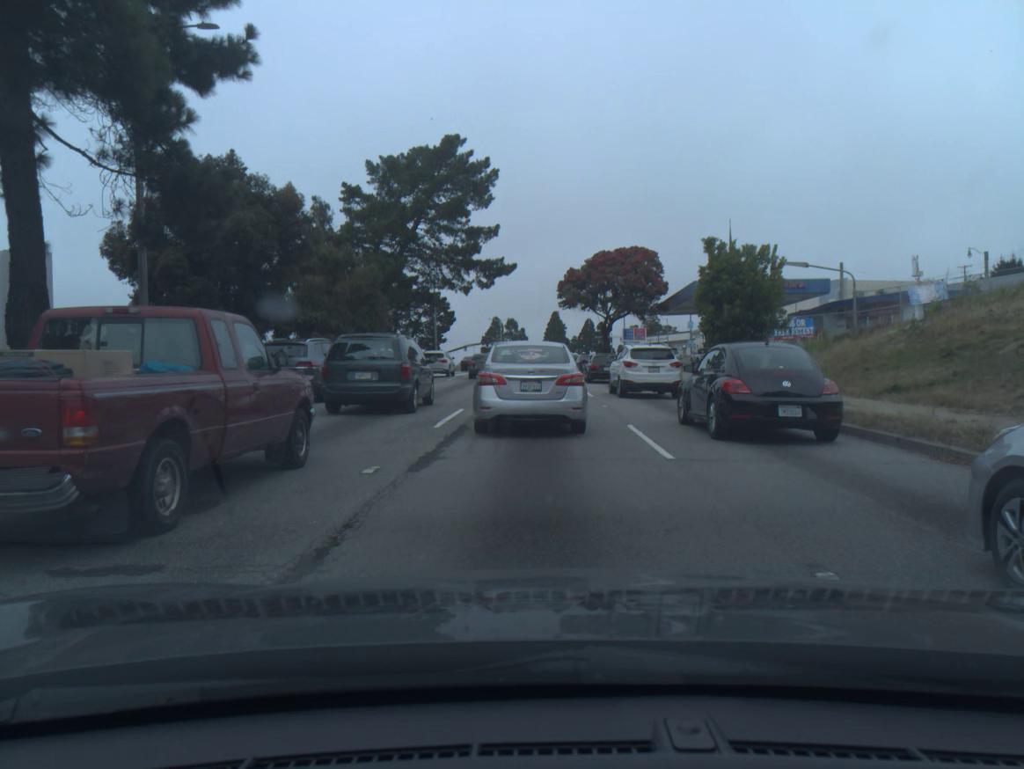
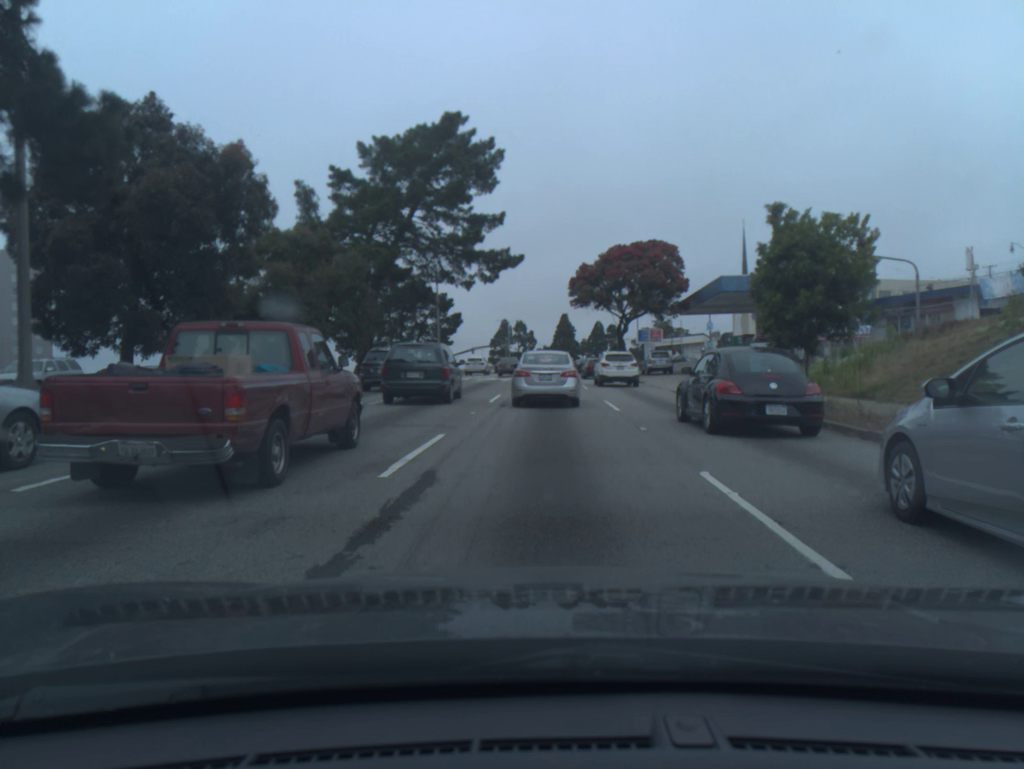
(-0.2, +5.3) m; -4°
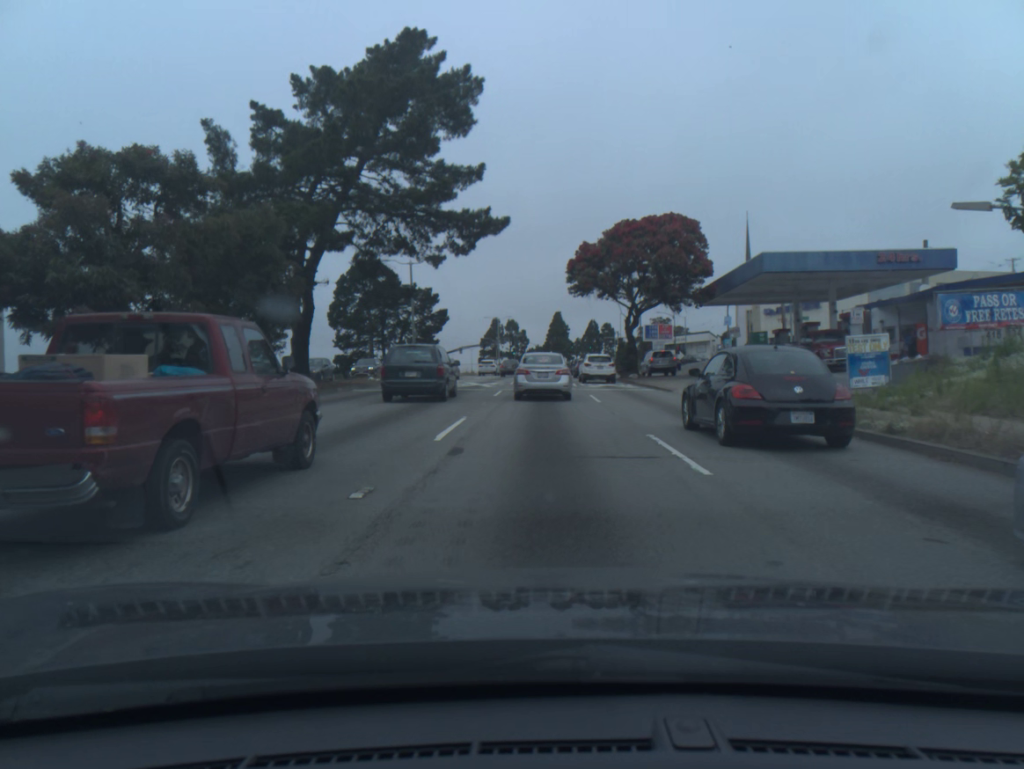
(0.0, +10.3) m; 0°
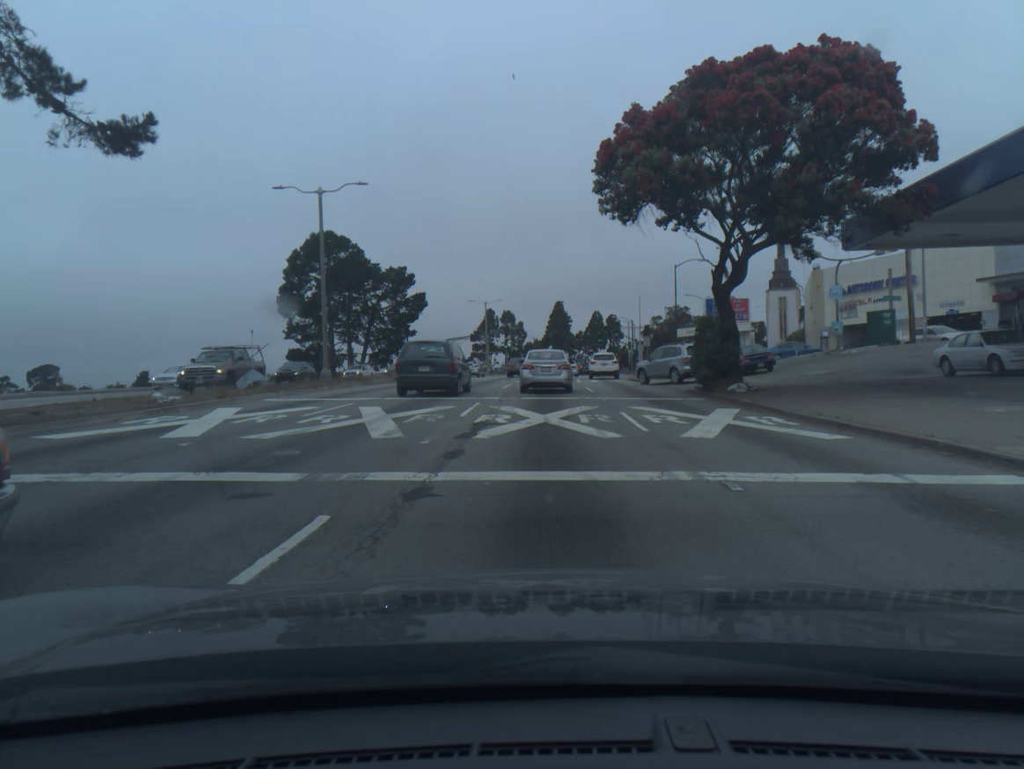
(-0.1, +25.2) m; 0°
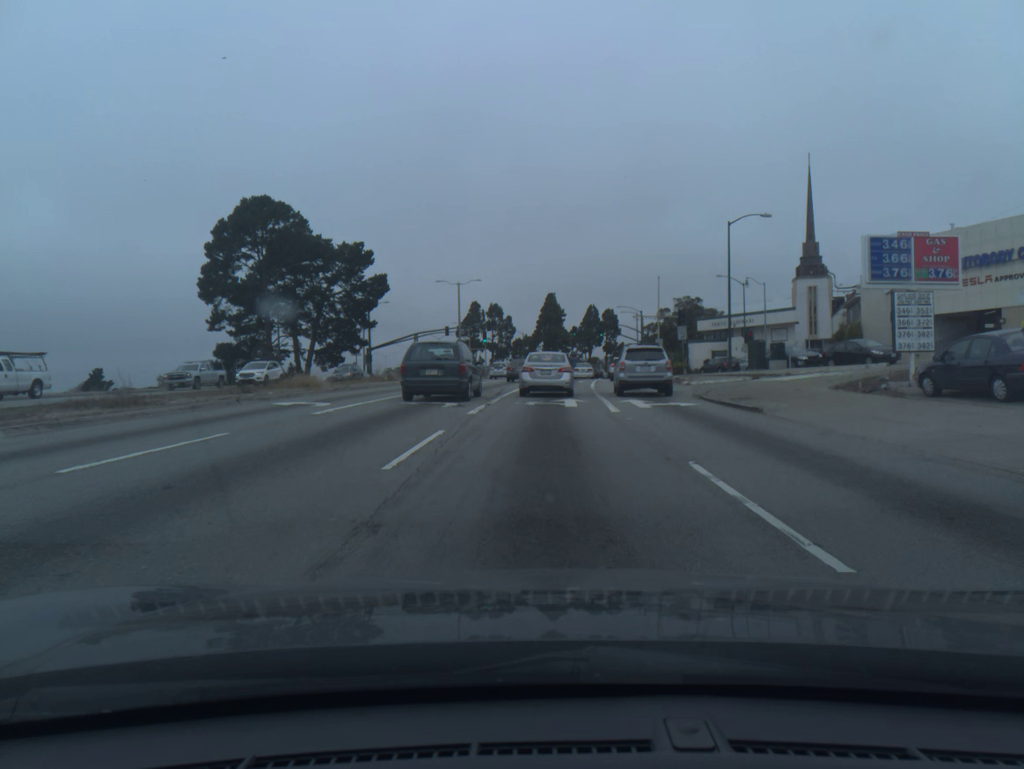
(0.0, +22.6) m; 0°
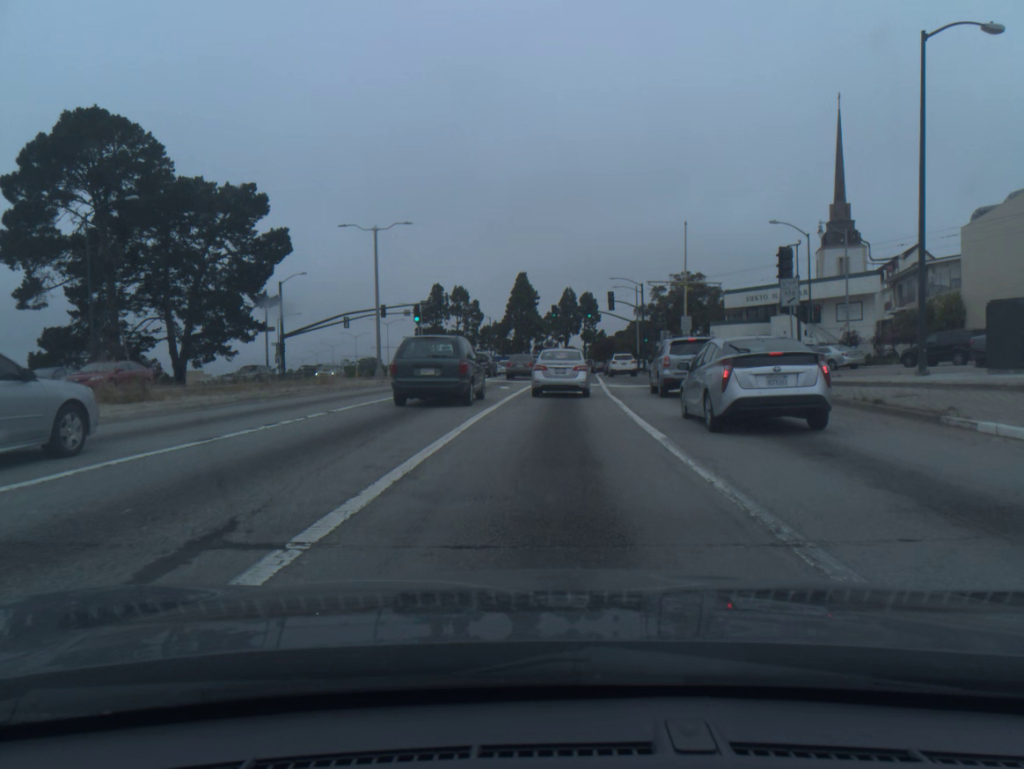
(+0.4, +27.6) m; +2°
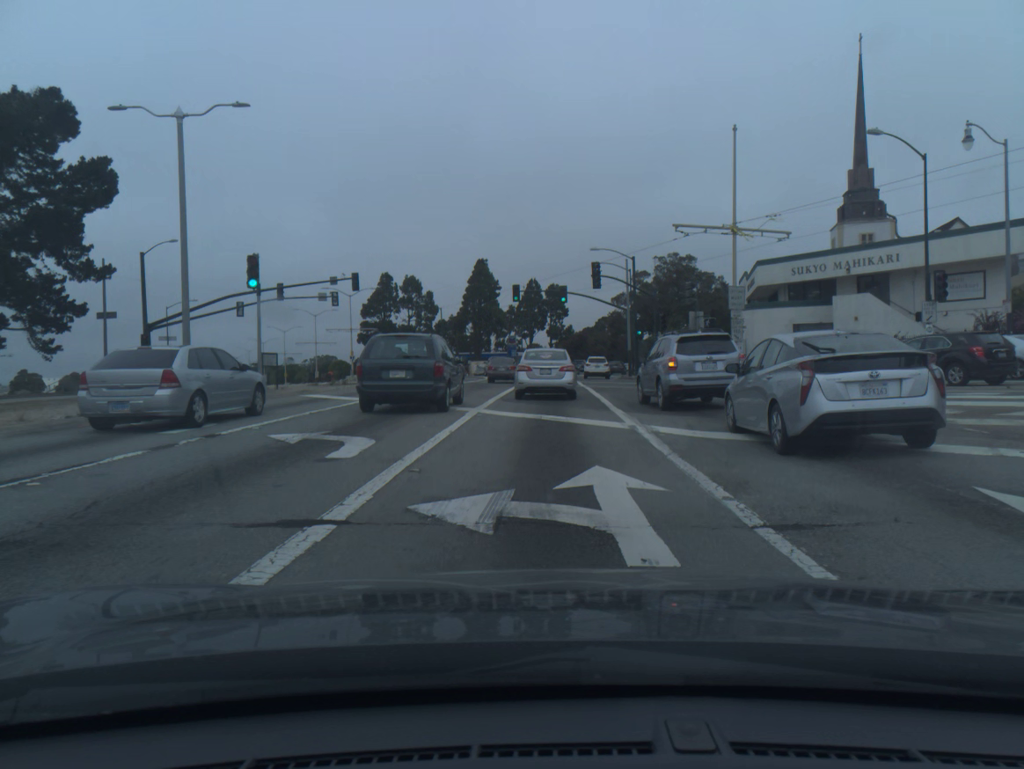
(+0.5, +21.6) m; +3°
